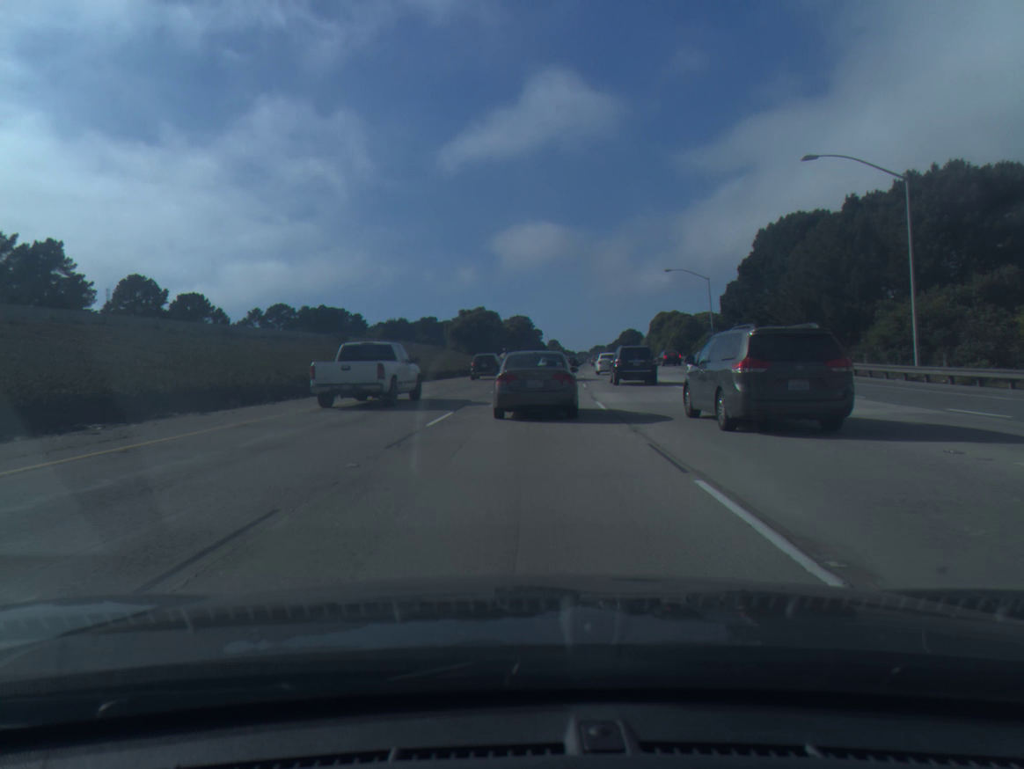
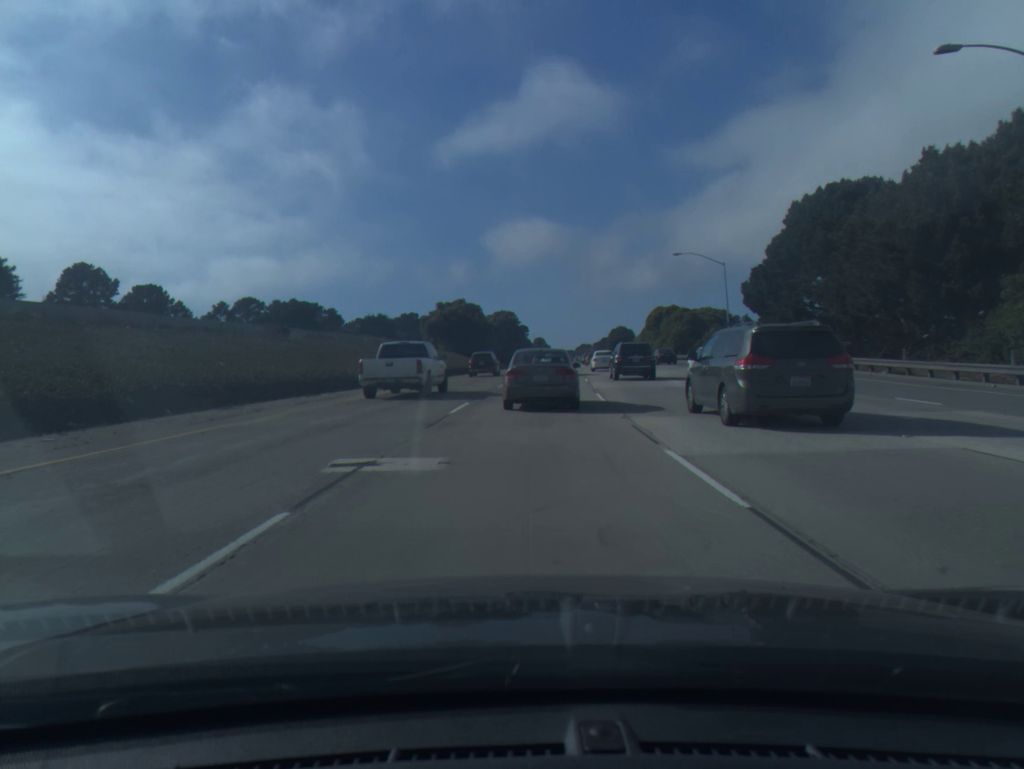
(+0.1, +12.2) m; +1°
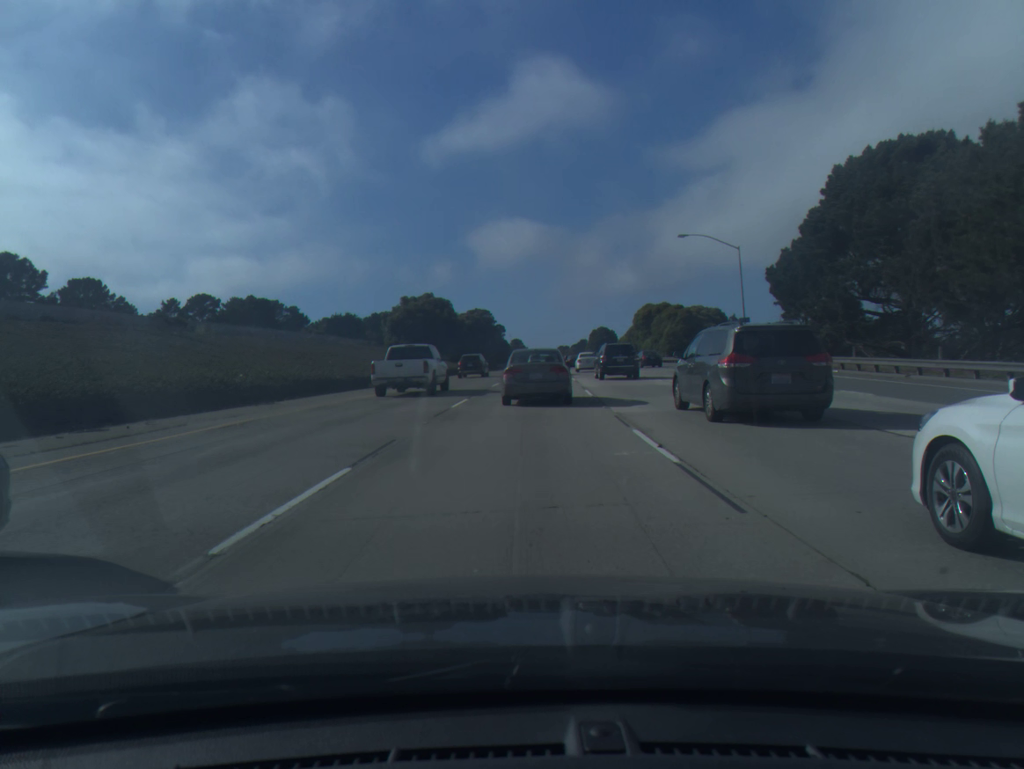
(+0.2, +12.2) m; +2°
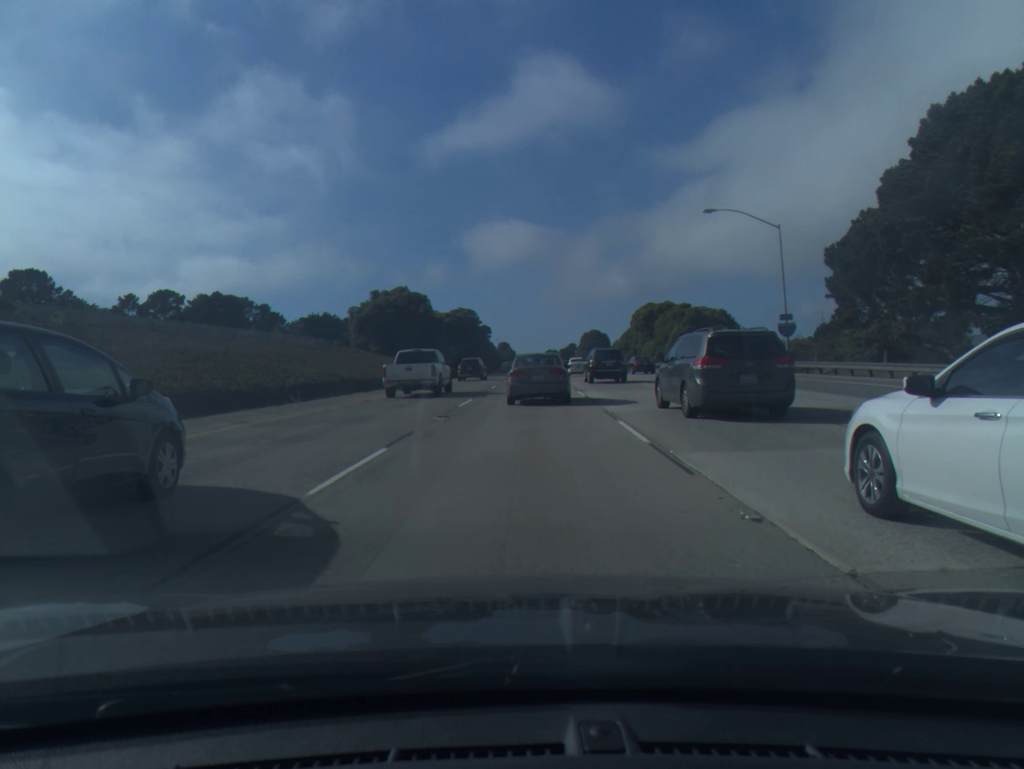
(+0.1, +12.1) m; +1°
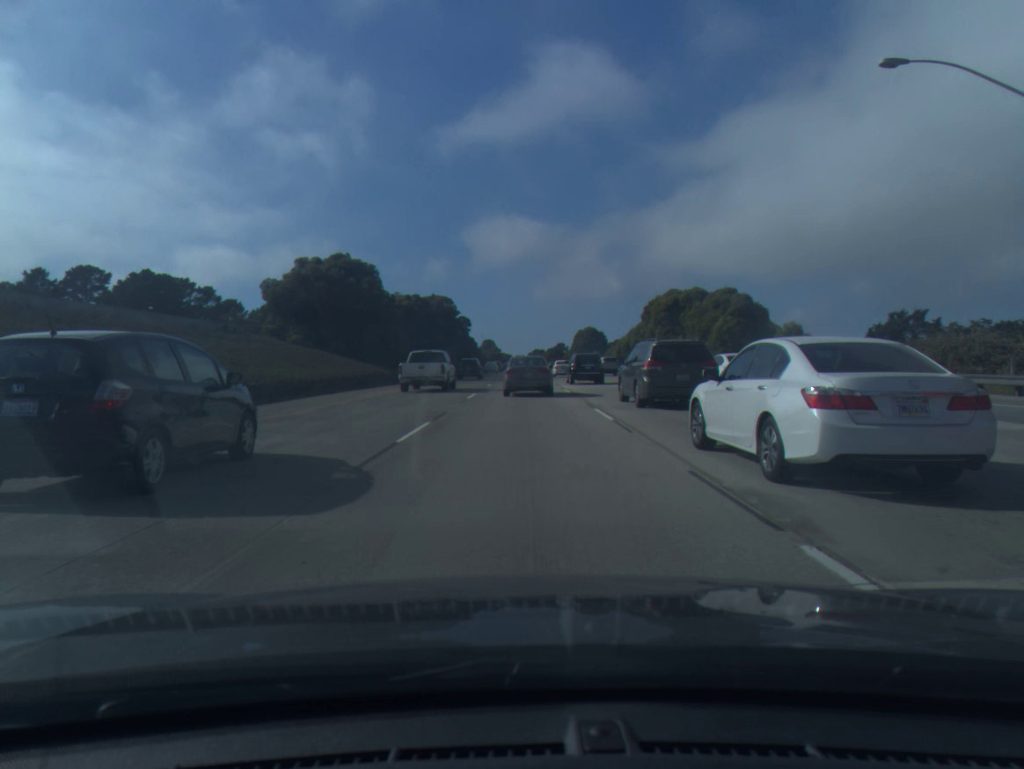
(+0.2, +24.6) m; +1°
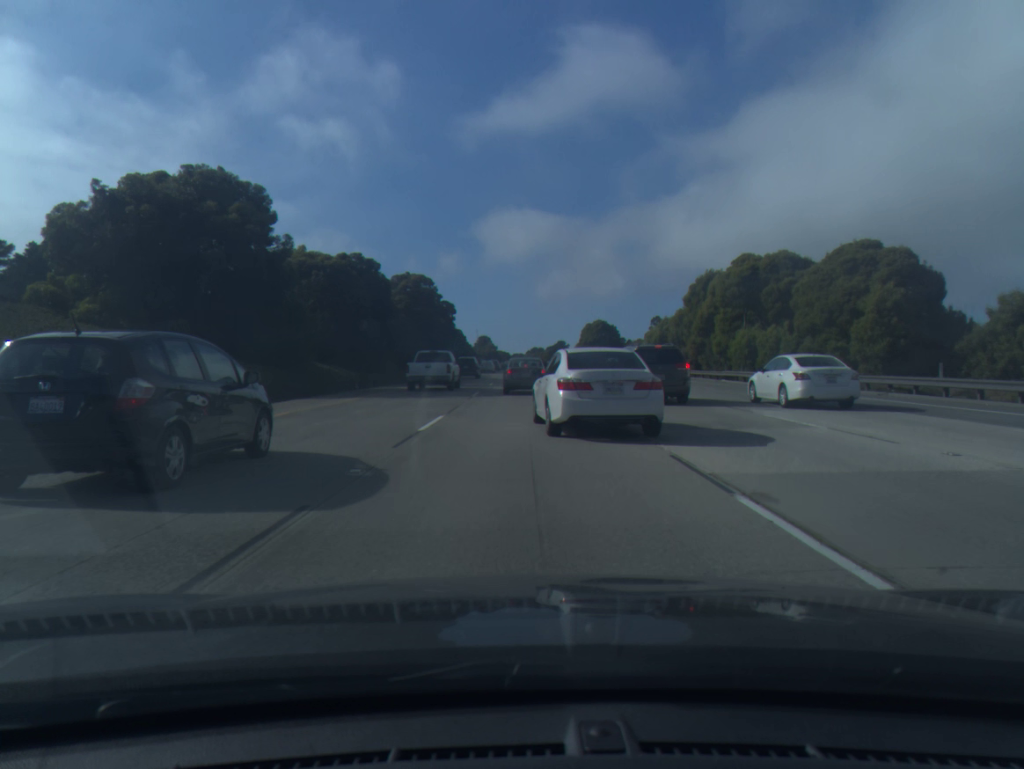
(+0.1, +27.2) m; 0°
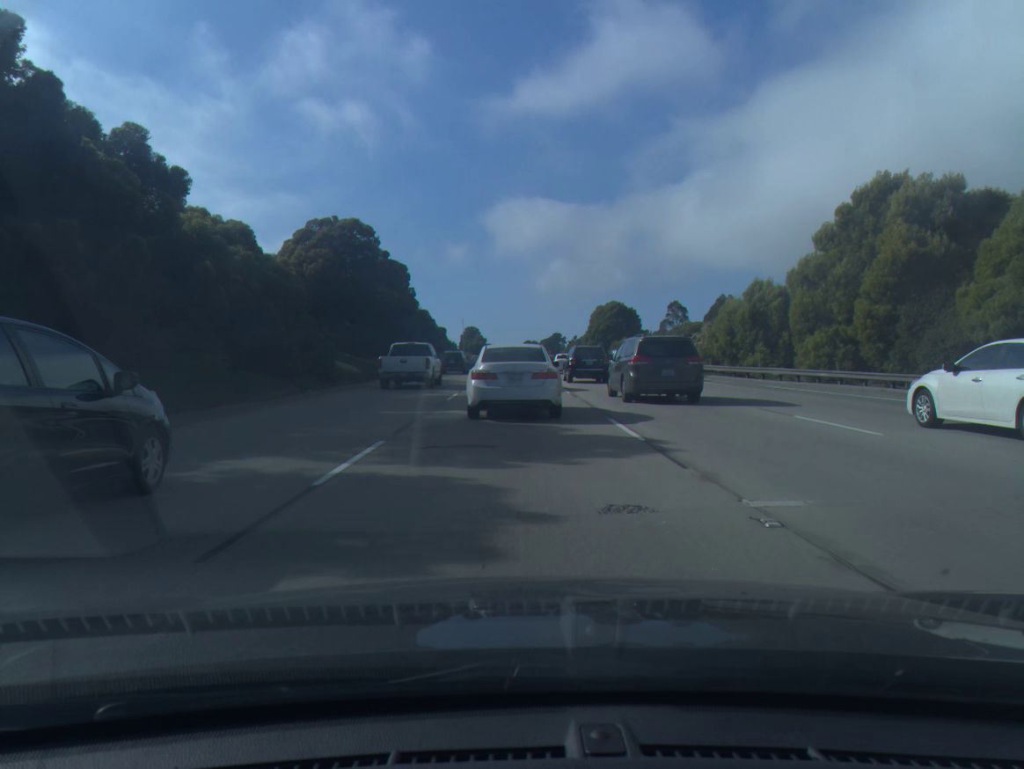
(+0.1, +35.6) m; 0°
